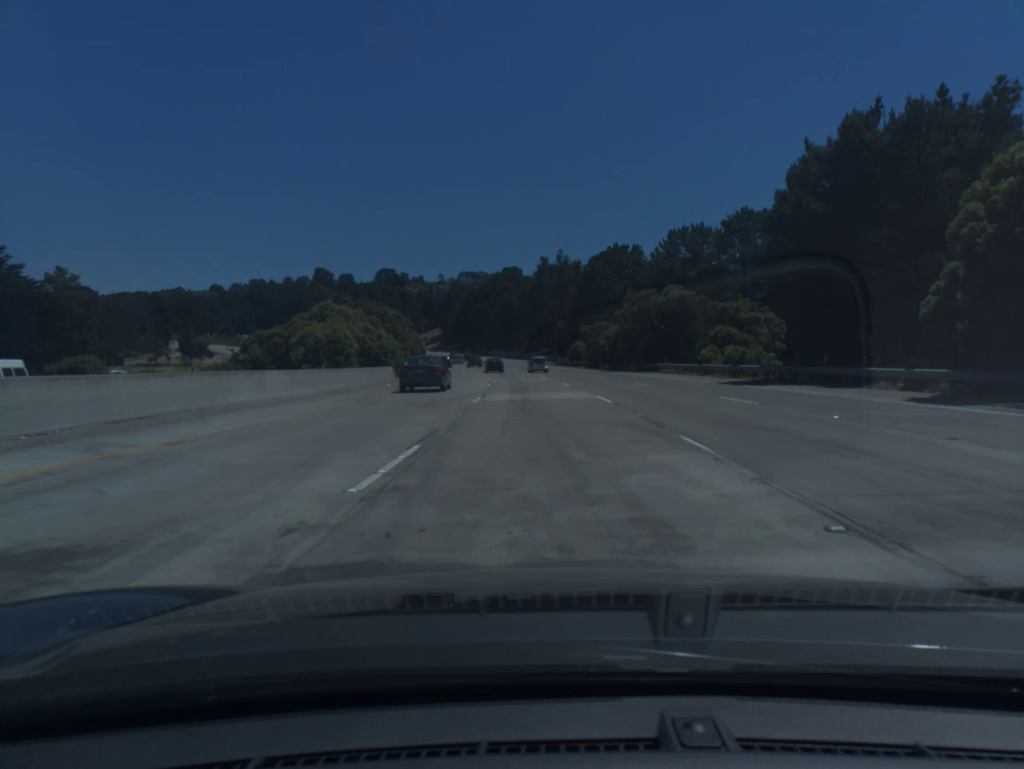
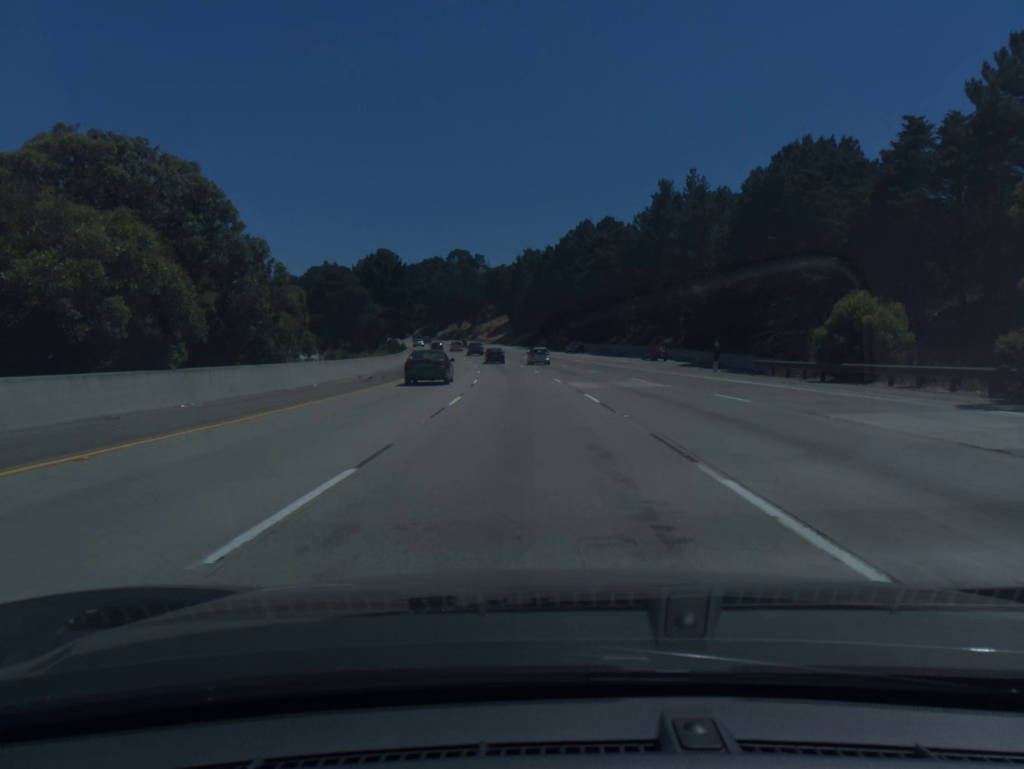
(-3.5, +75.5) m; -6°
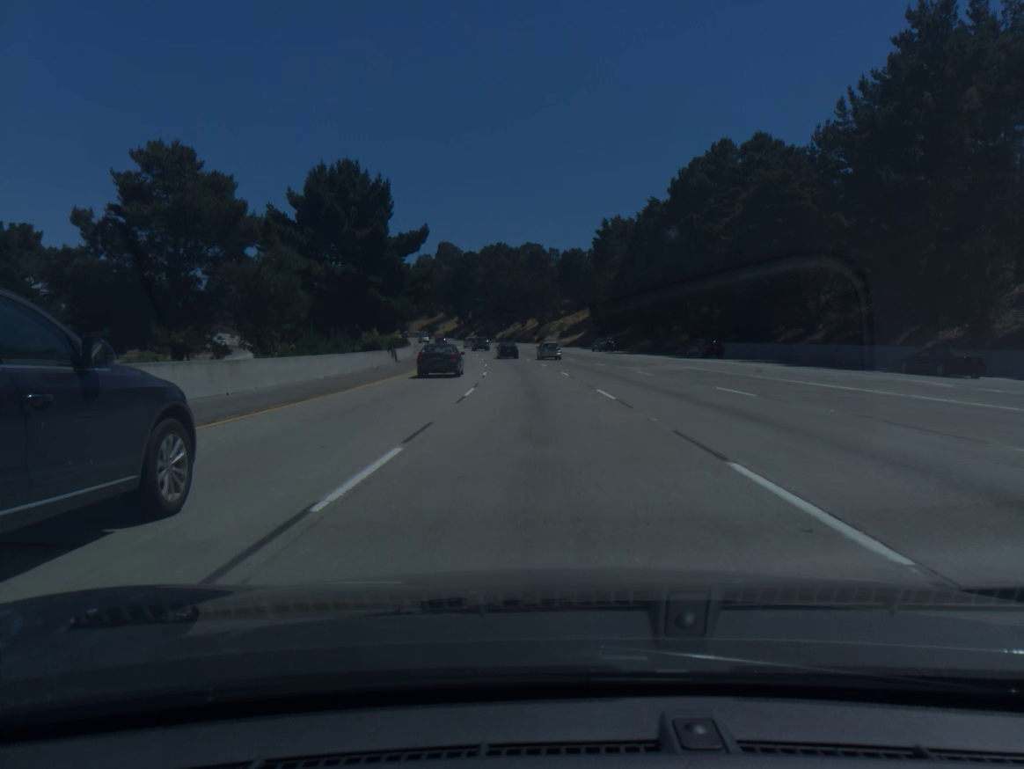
(-2.9, +57.2) m; -6°
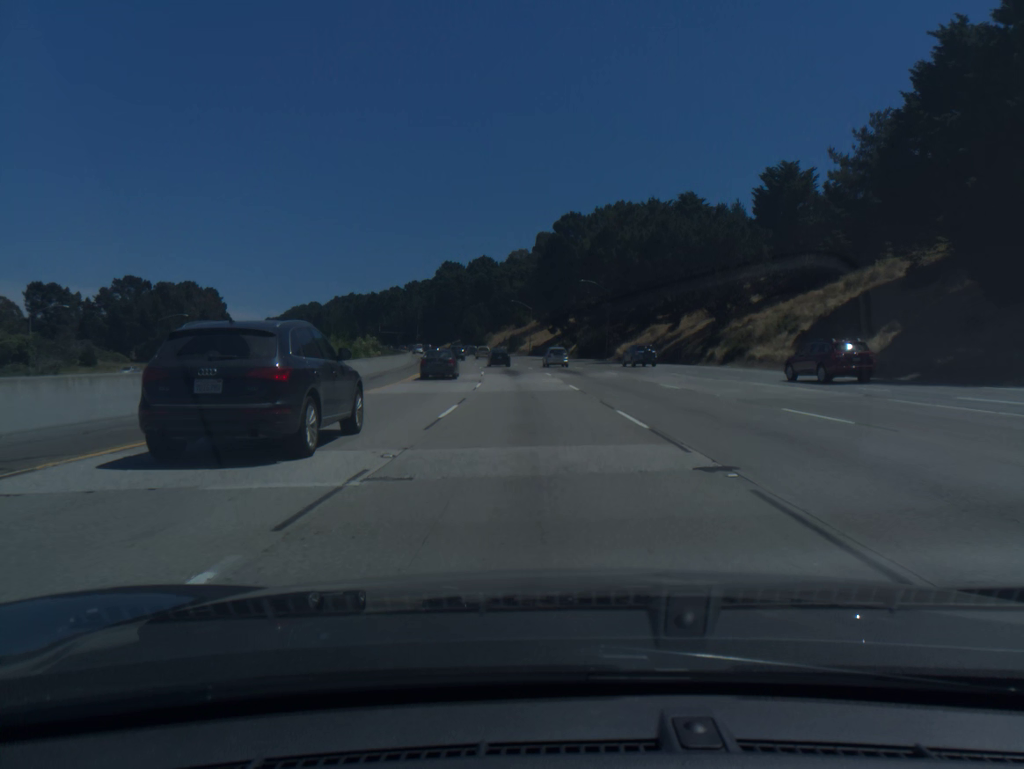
(-6.3, +92.9) m; -8°
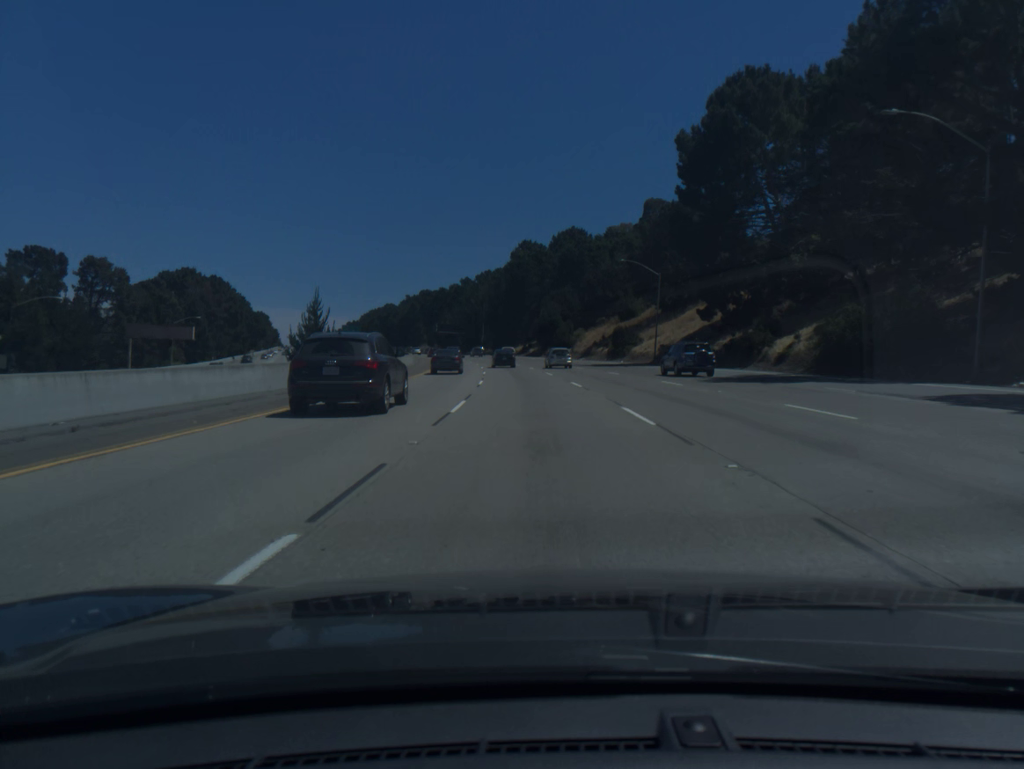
(-4.2, +72.3) m; -7°
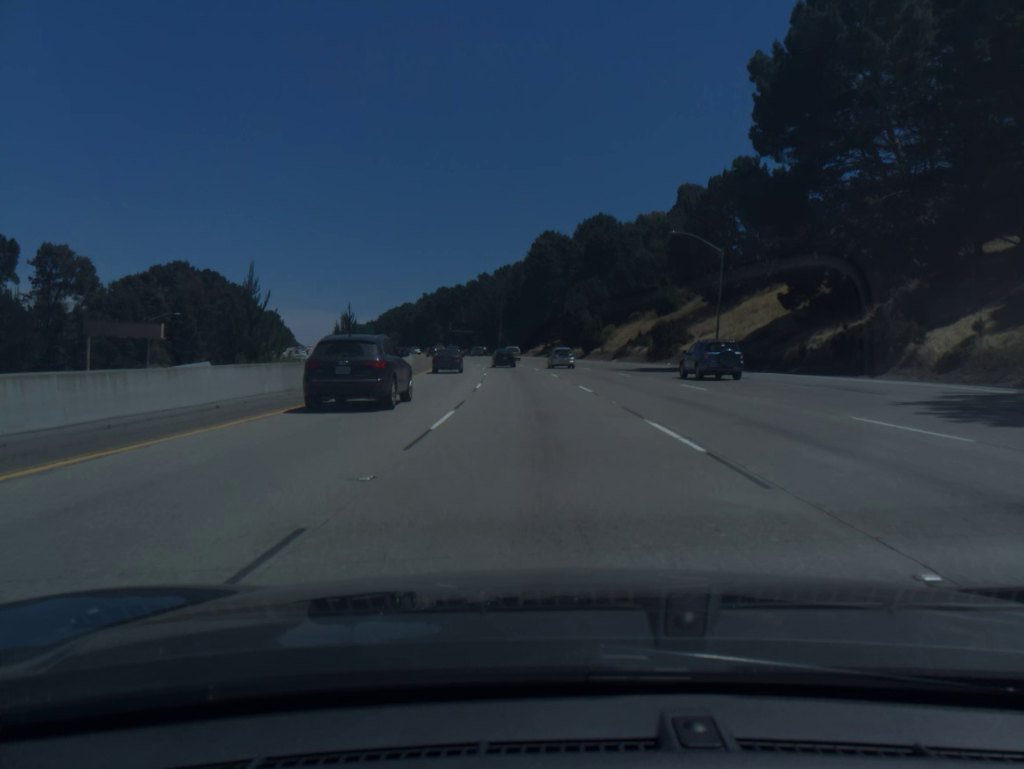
(-0.3, +17.9) m; -2°
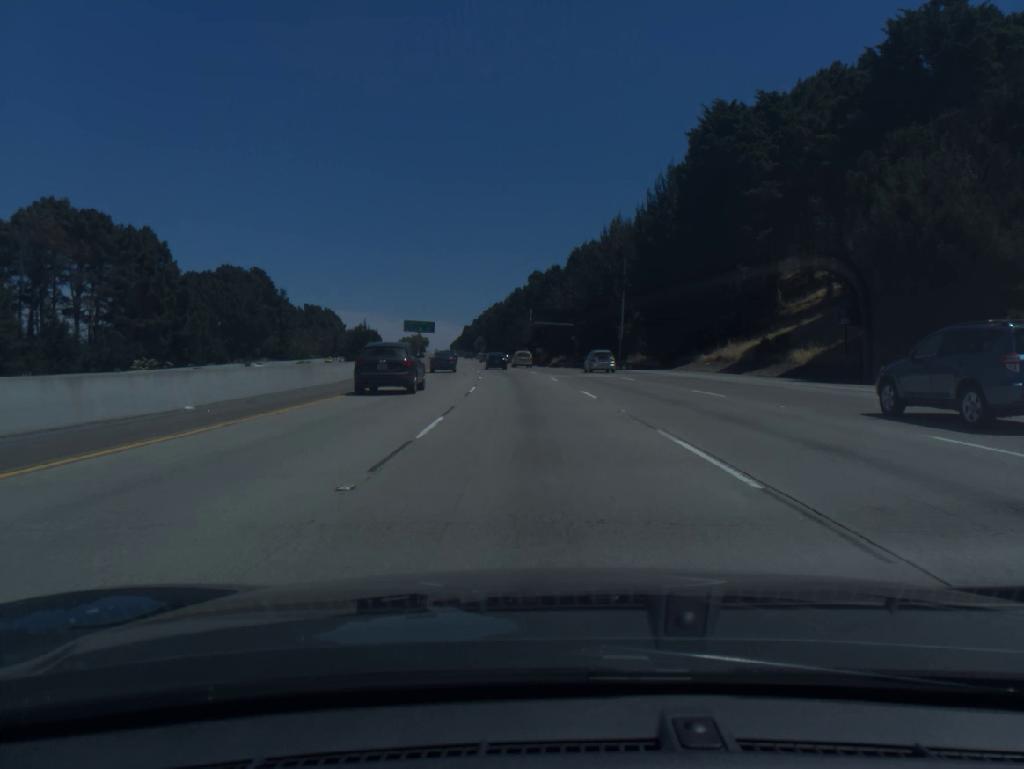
(-6.0, +89.3) m; -8°
